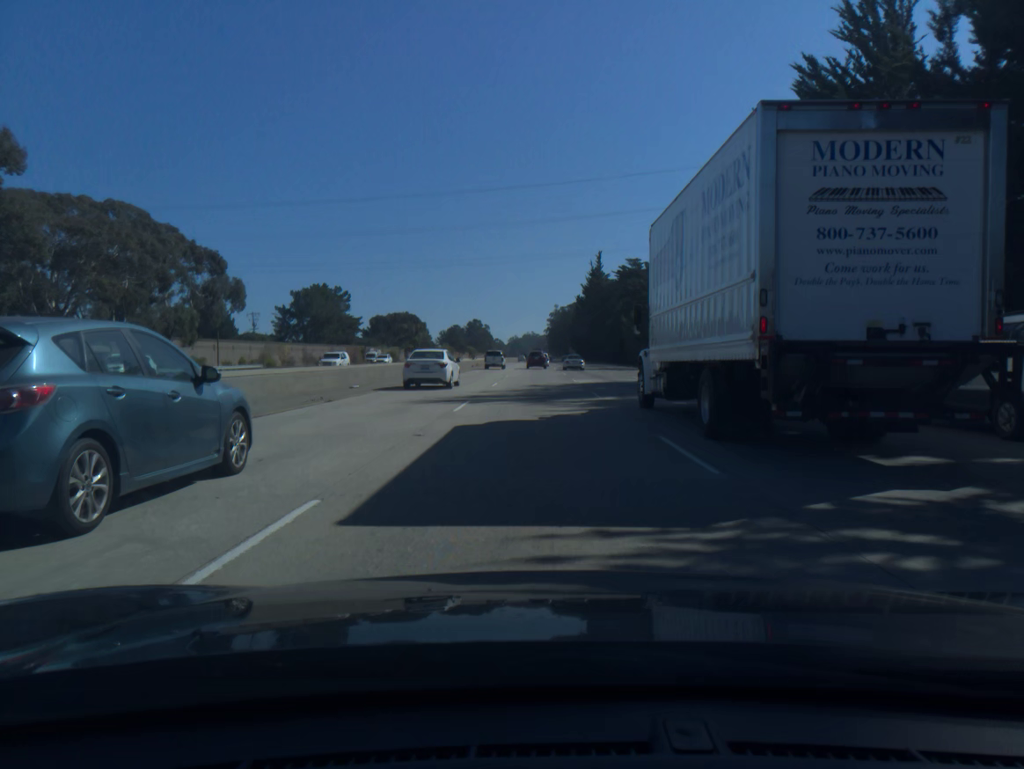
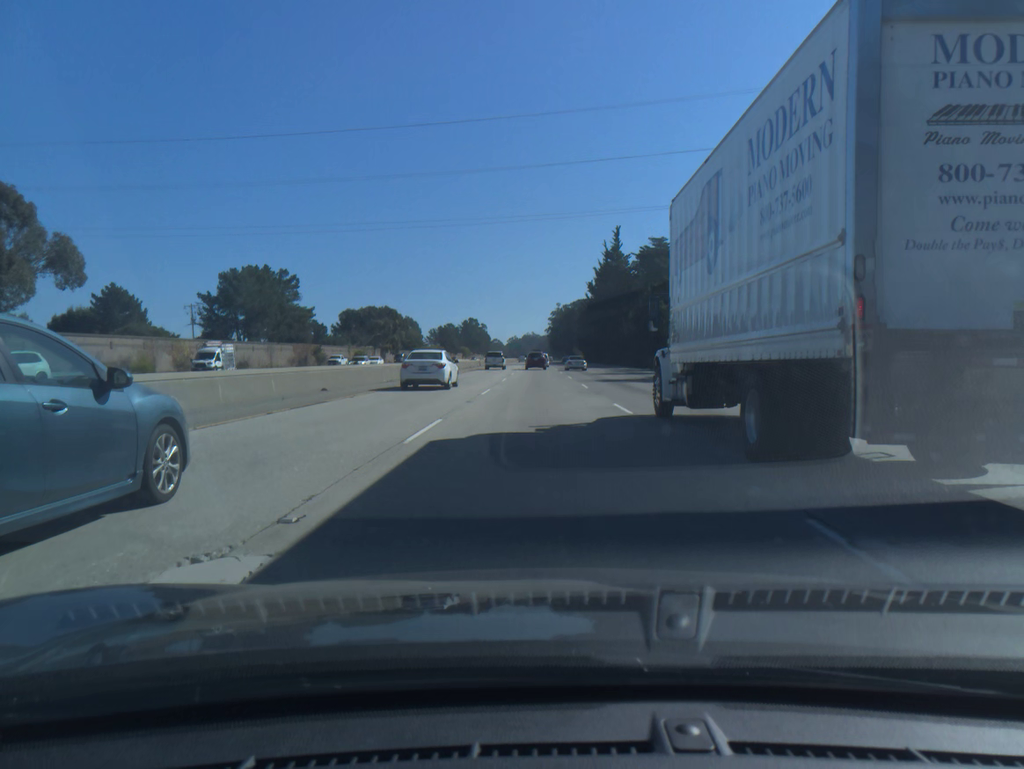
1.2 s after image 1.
(0.0, +35.5) m; 0°
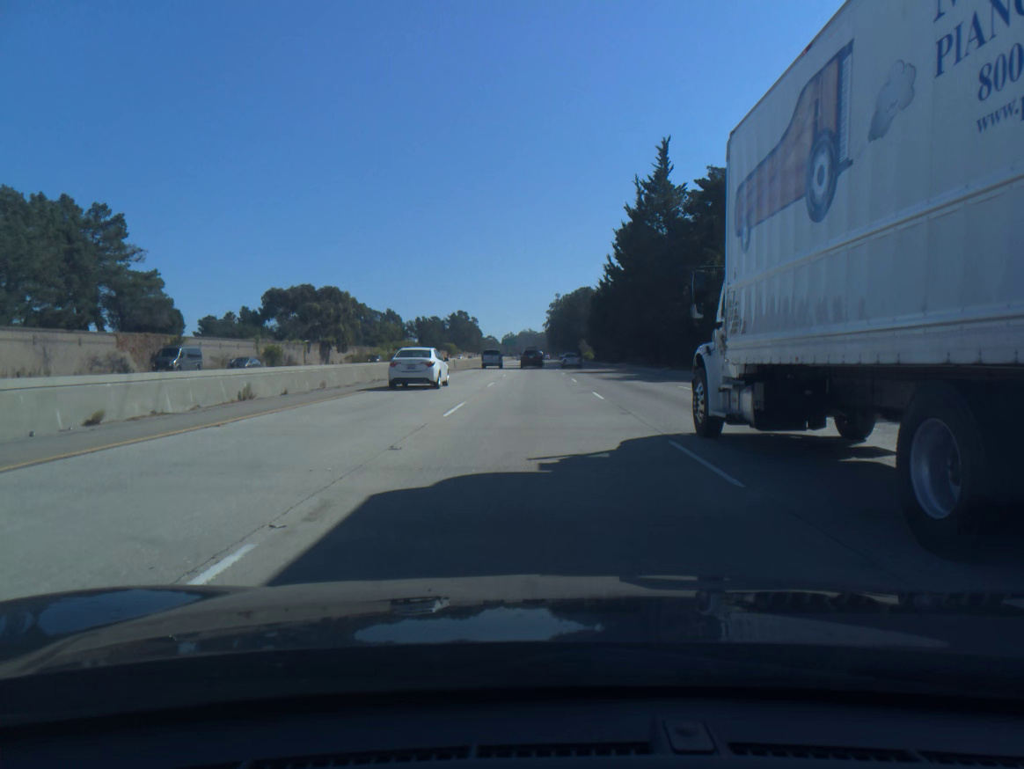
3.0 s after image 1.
(+0.1, +53.0) m; 0°
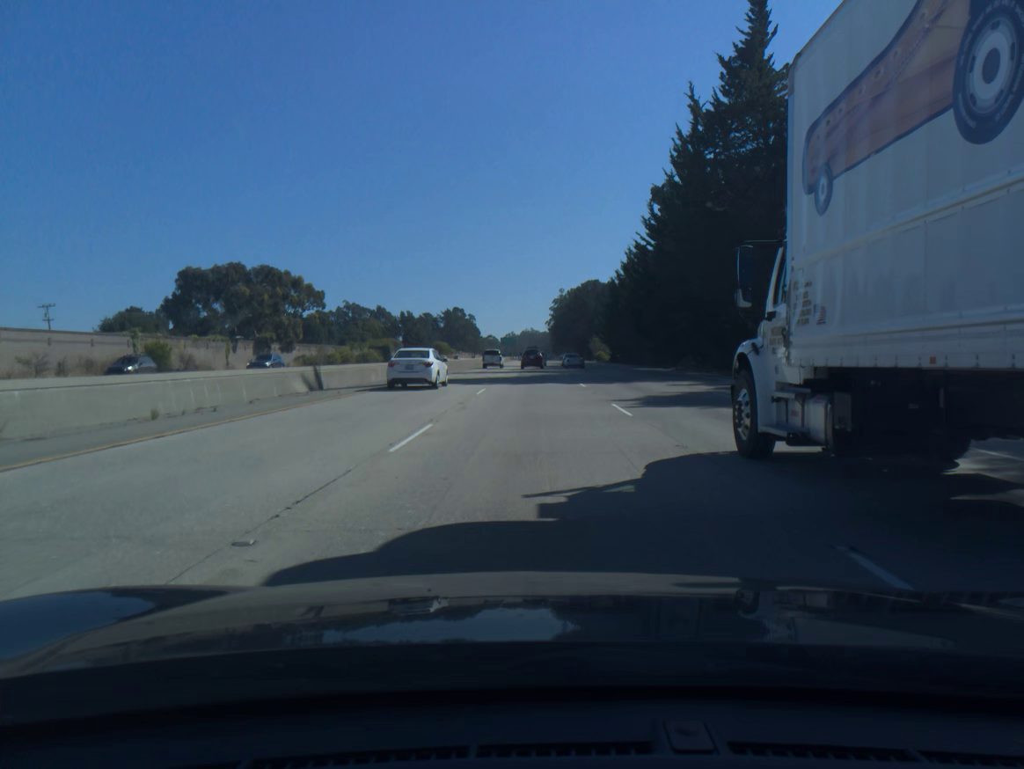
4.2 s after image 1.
(0.0, +35.1) m; 0°
